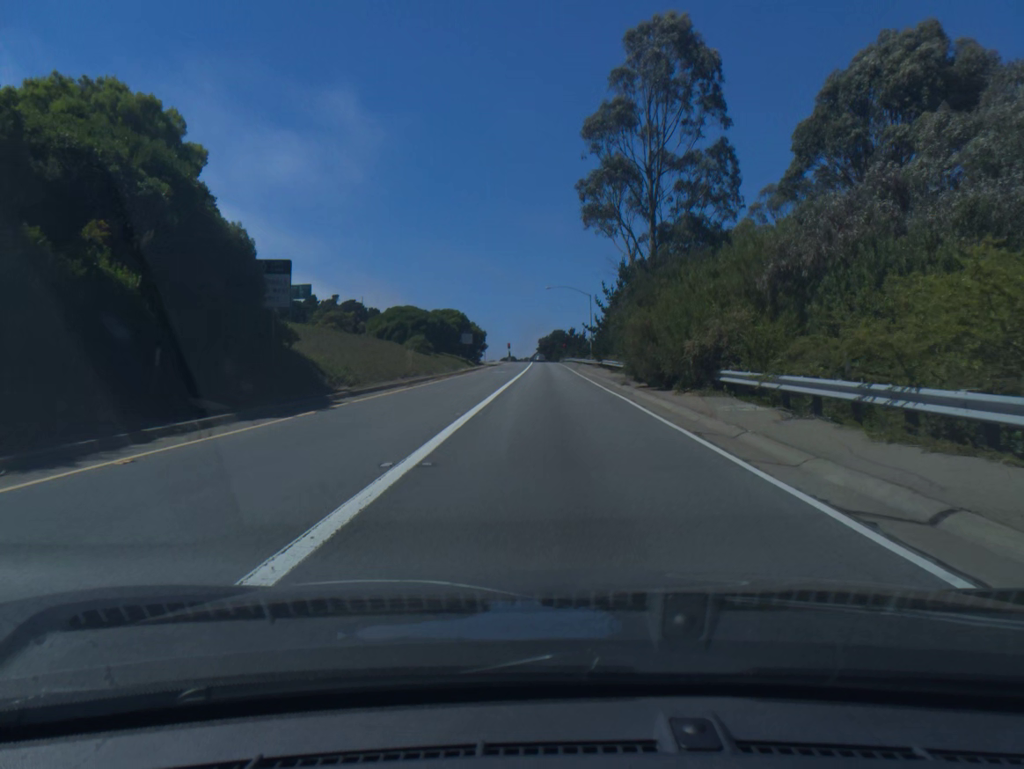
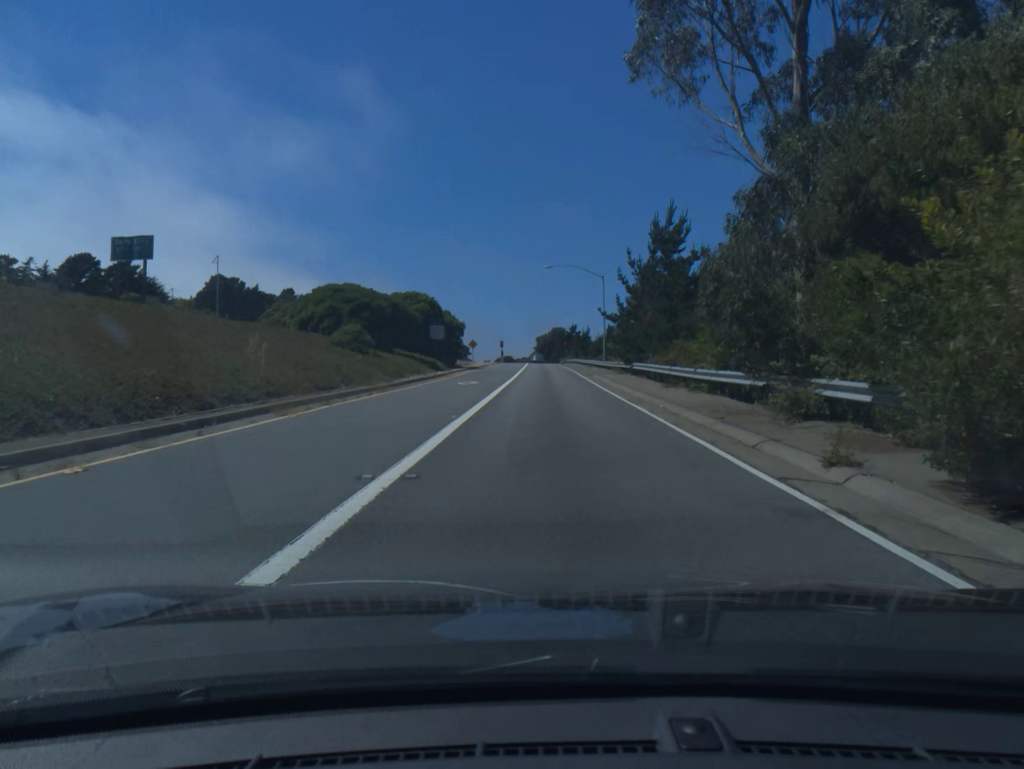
(0.0, +22.6) m; 0°
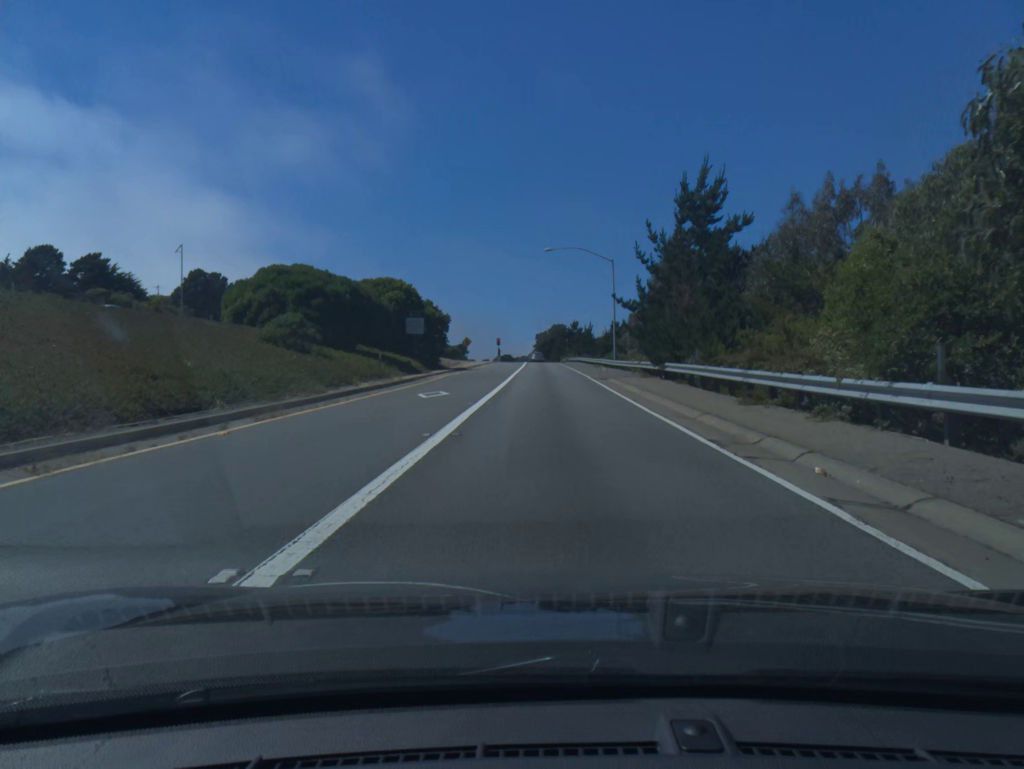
(0.0, +10.8) m; 0°
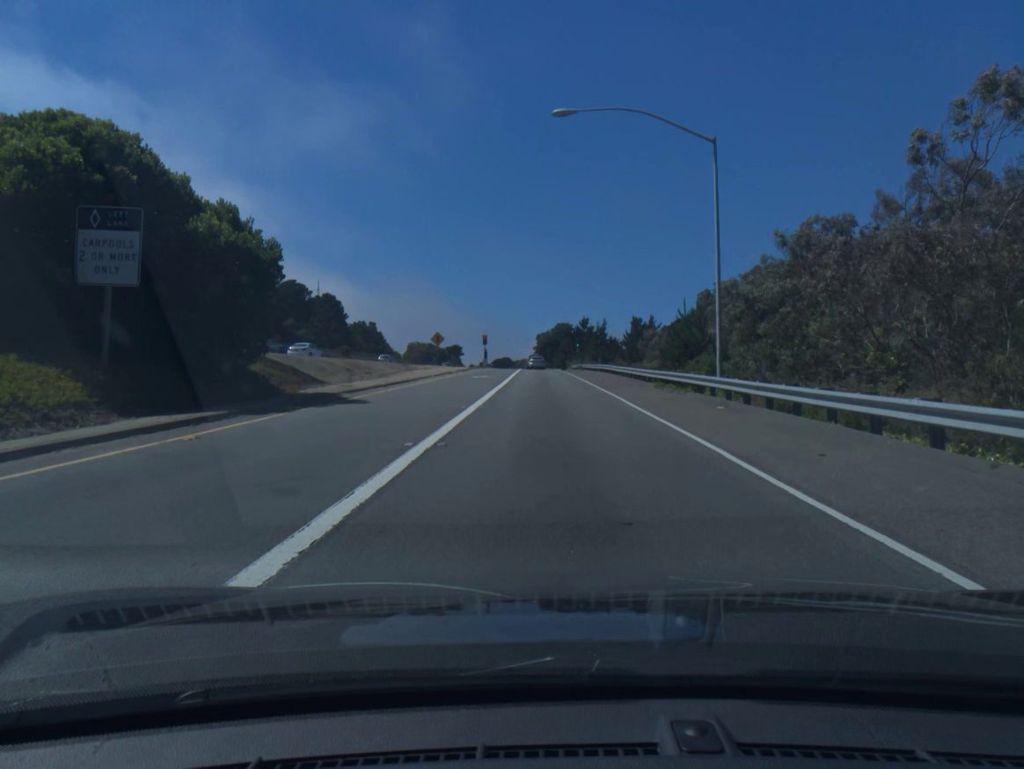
(0.0, +37.5) m; 0°
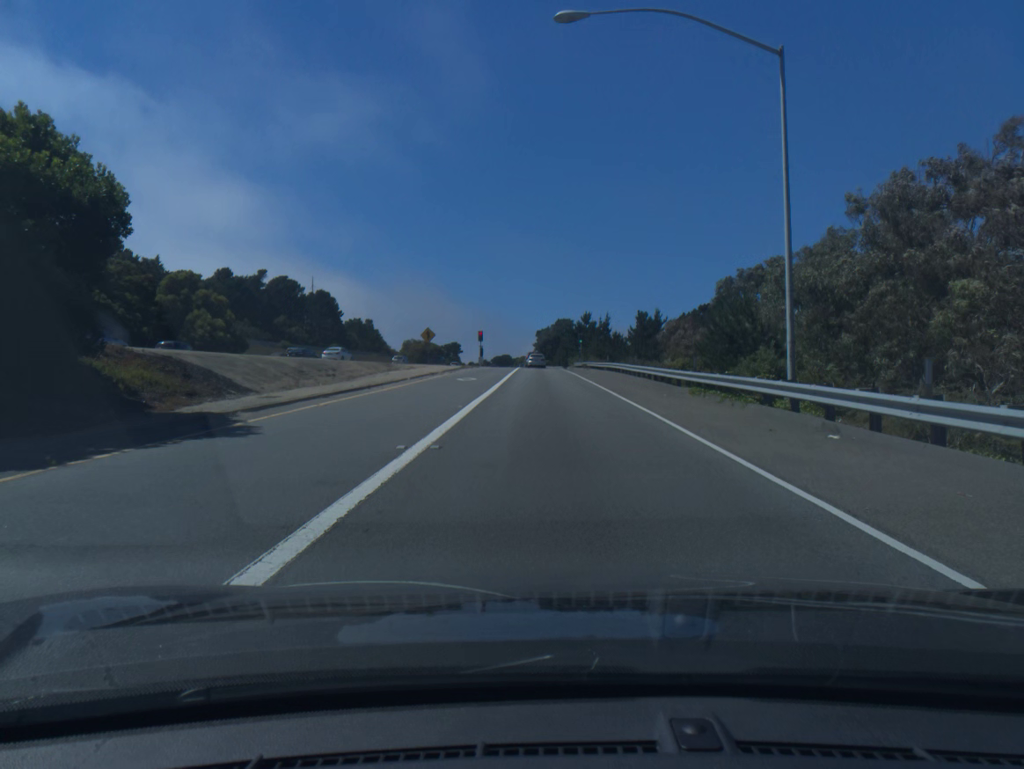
(0.0, +7.8) m; 0°
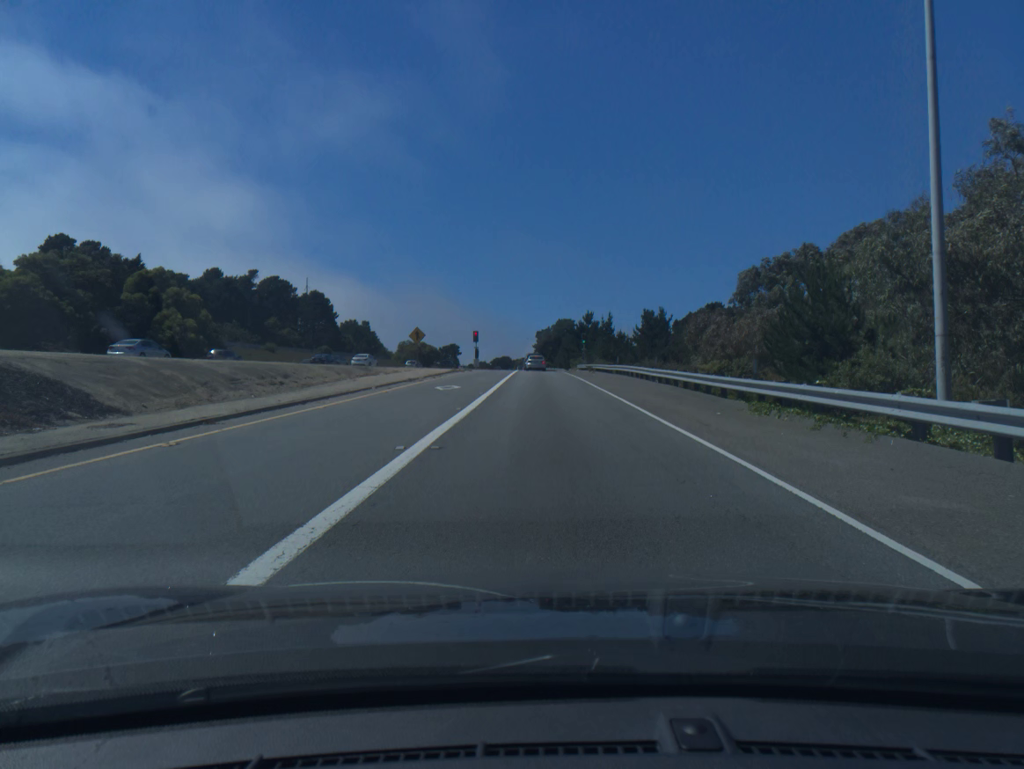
(0.0, +7.2) m; 0°
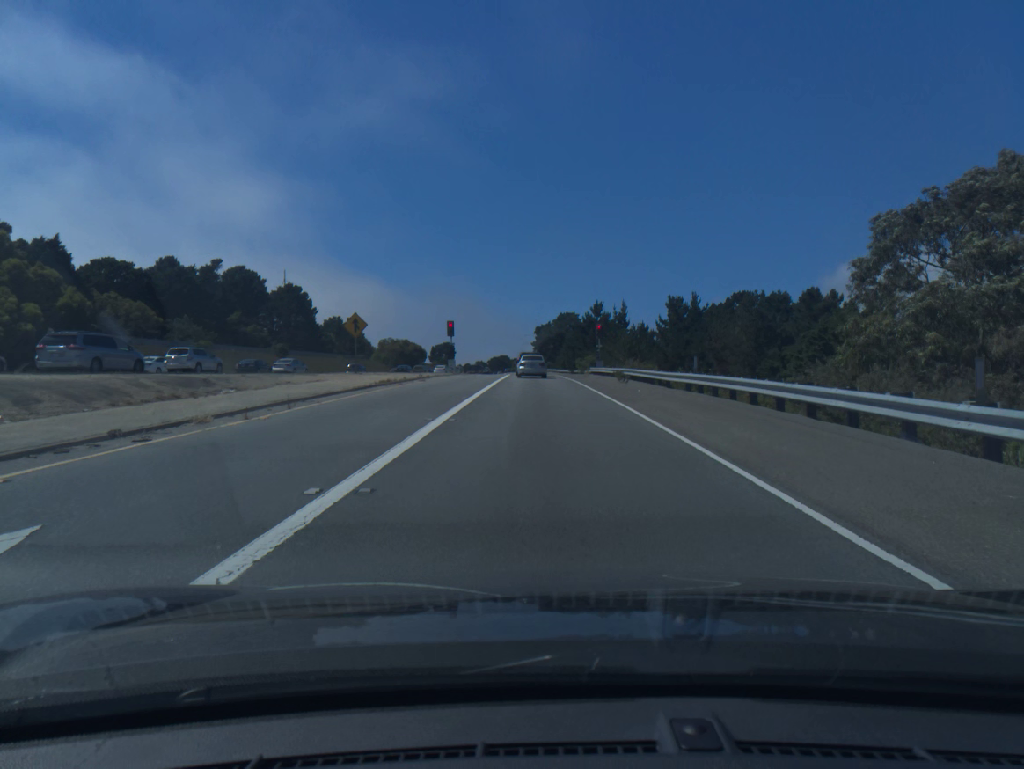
(0.0, +24.9) m; 0°
